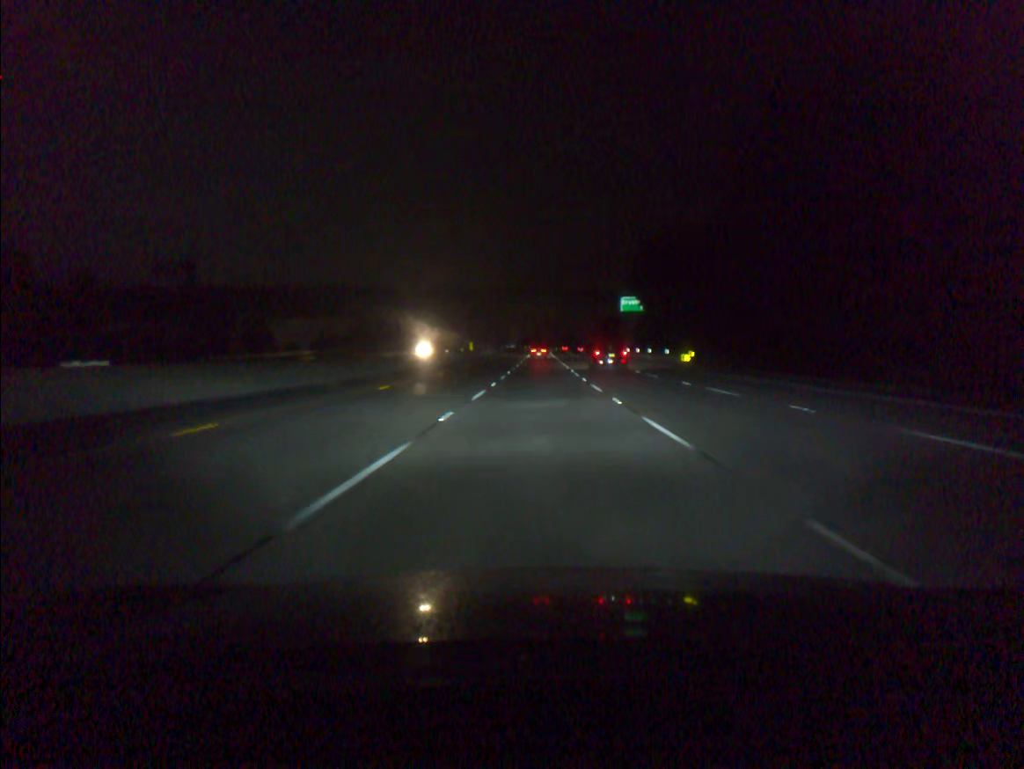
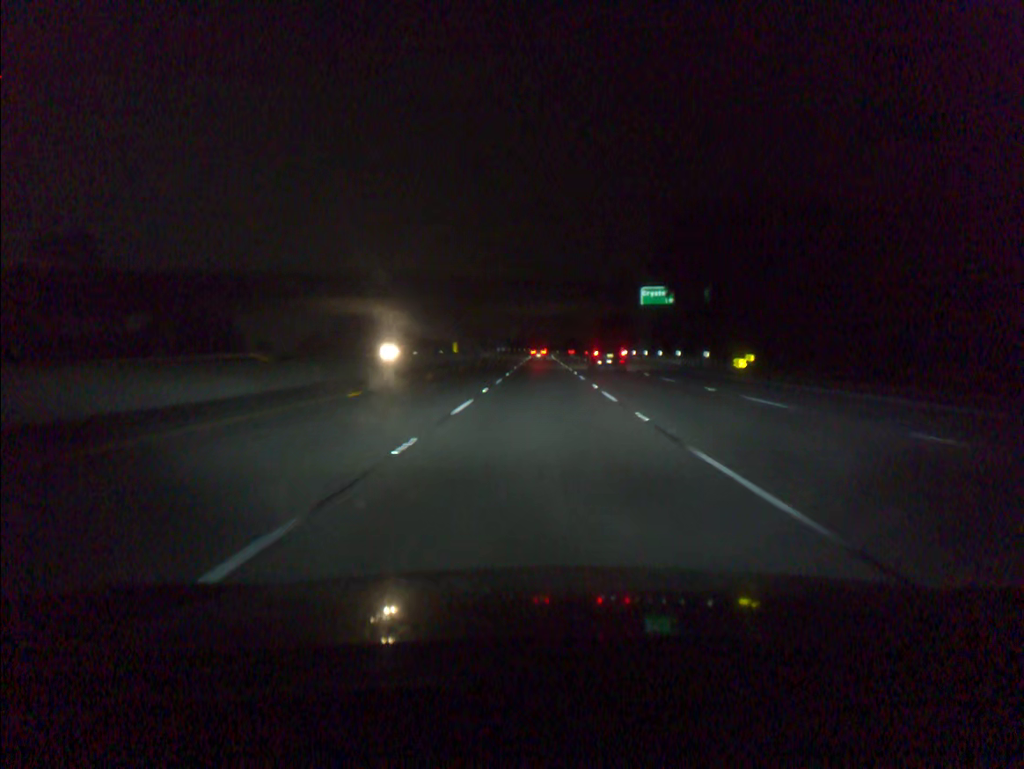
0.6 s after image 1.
(0.0, +19.0) m; 0°
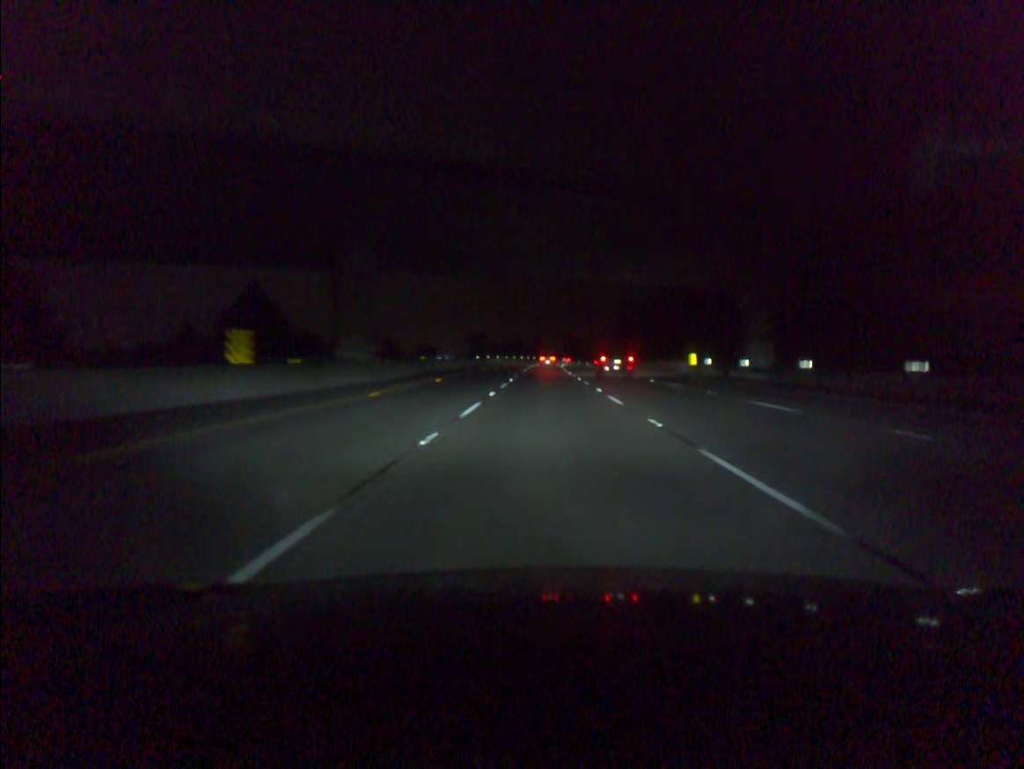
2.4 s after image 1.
(-0.1, +56.7) m; 0°
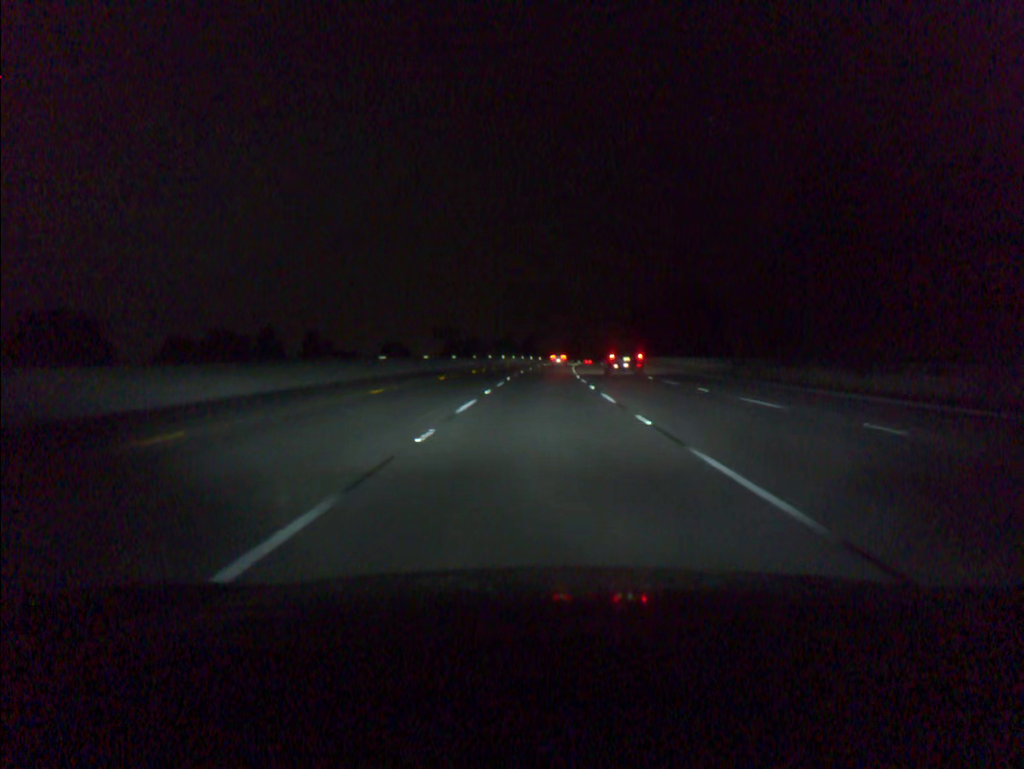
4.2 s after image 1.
(+0.2, +56.8) m; +1°
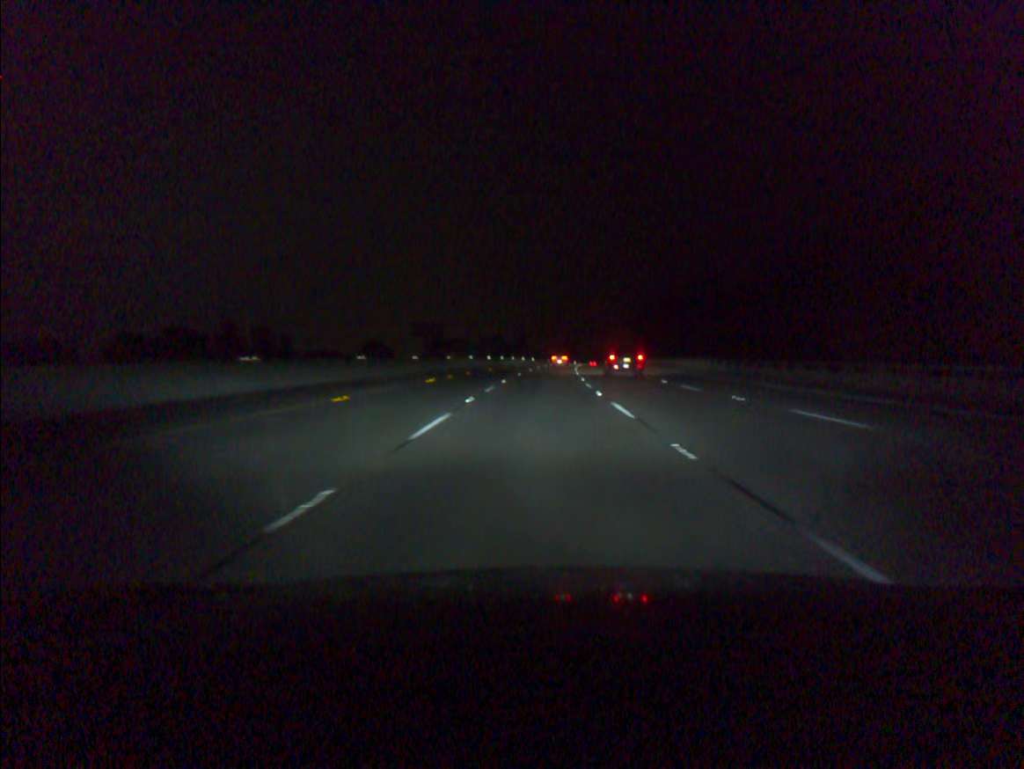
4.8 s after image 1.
(+0.1, +19.0) m; 0°
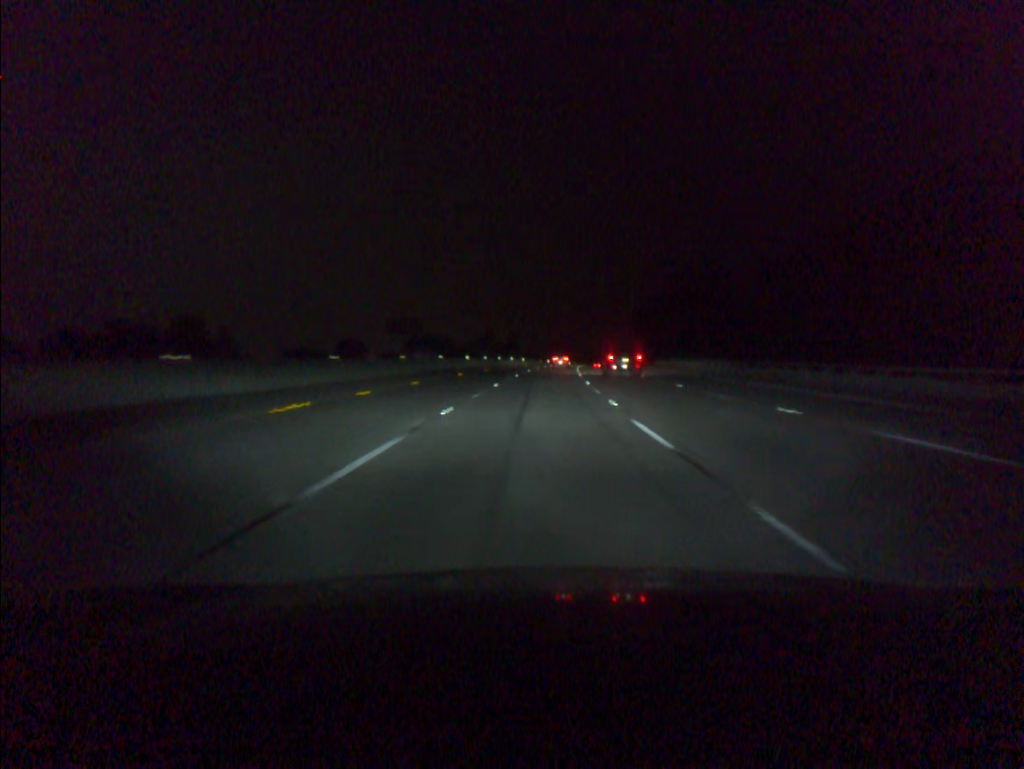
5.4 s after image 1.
(+0.1, +19.0) m; +1°
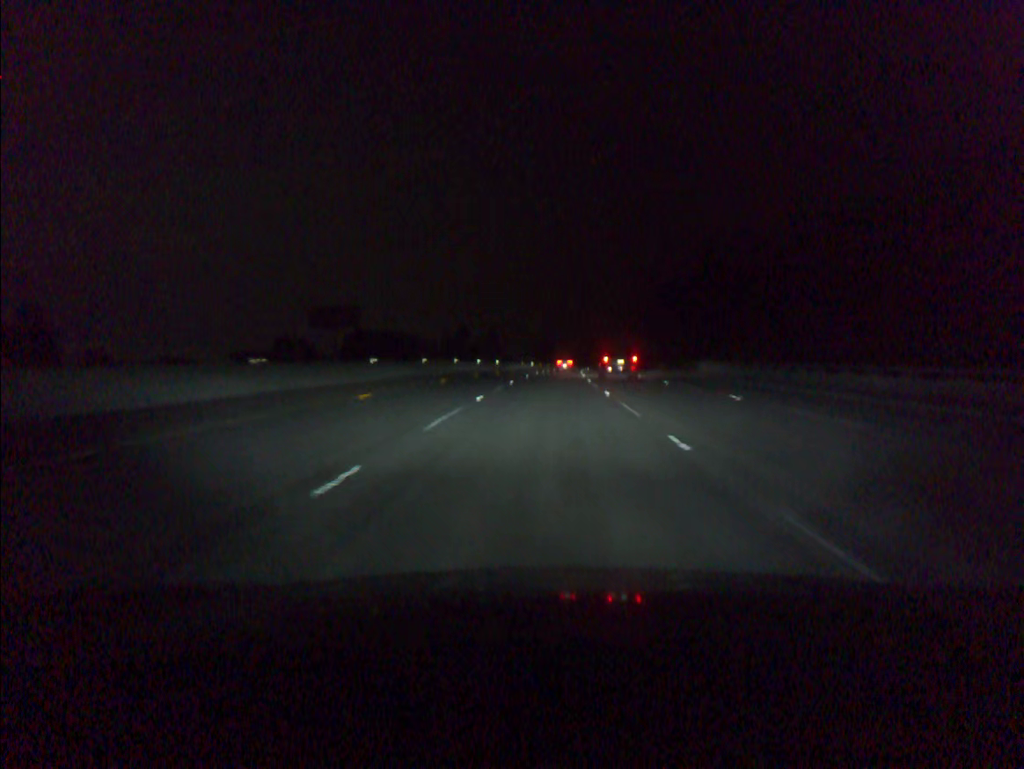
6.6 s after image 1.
(+0.4, +38.1) m; +1°
